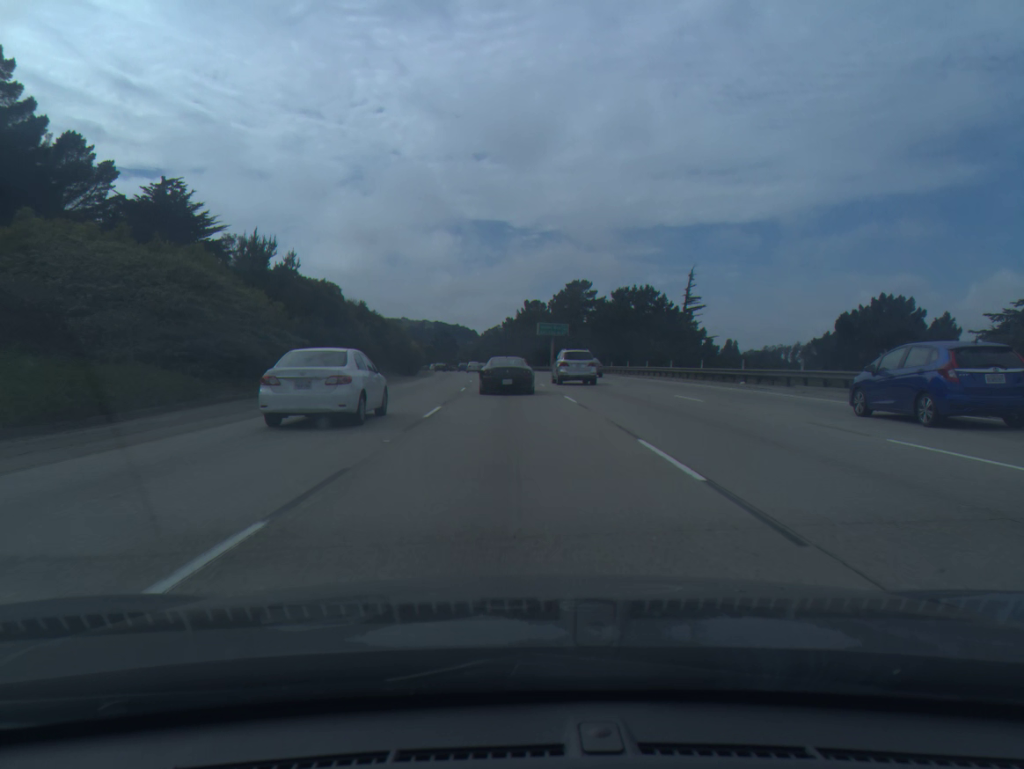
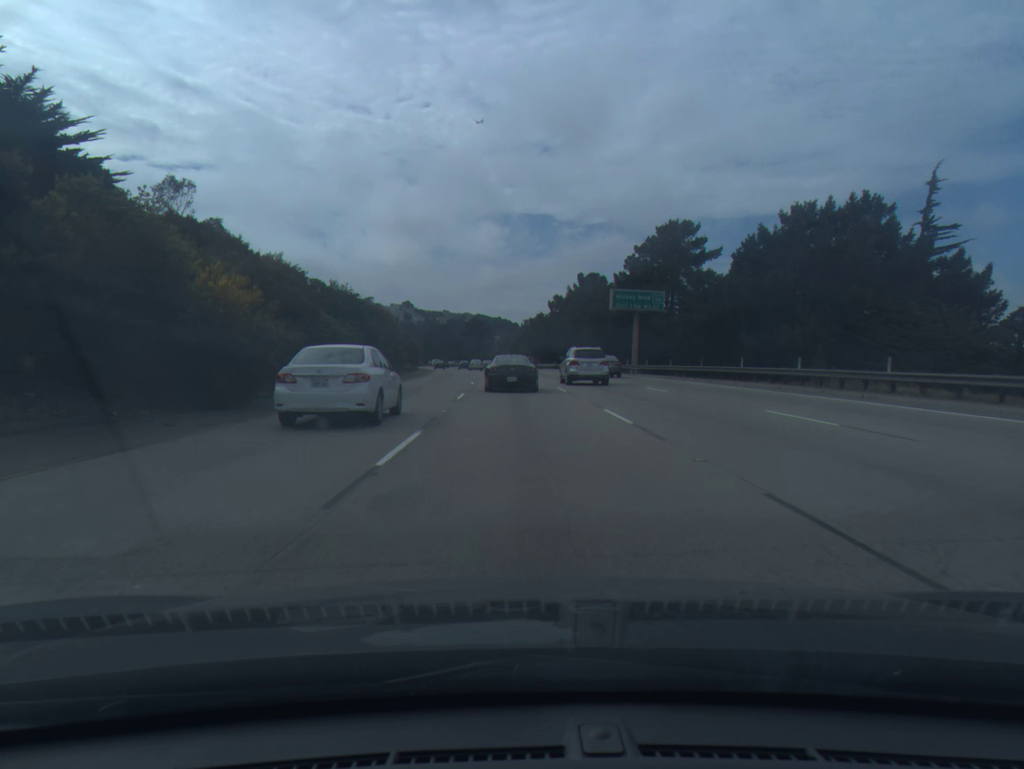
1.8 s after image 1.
(-1.4, +51.7) m; -3°
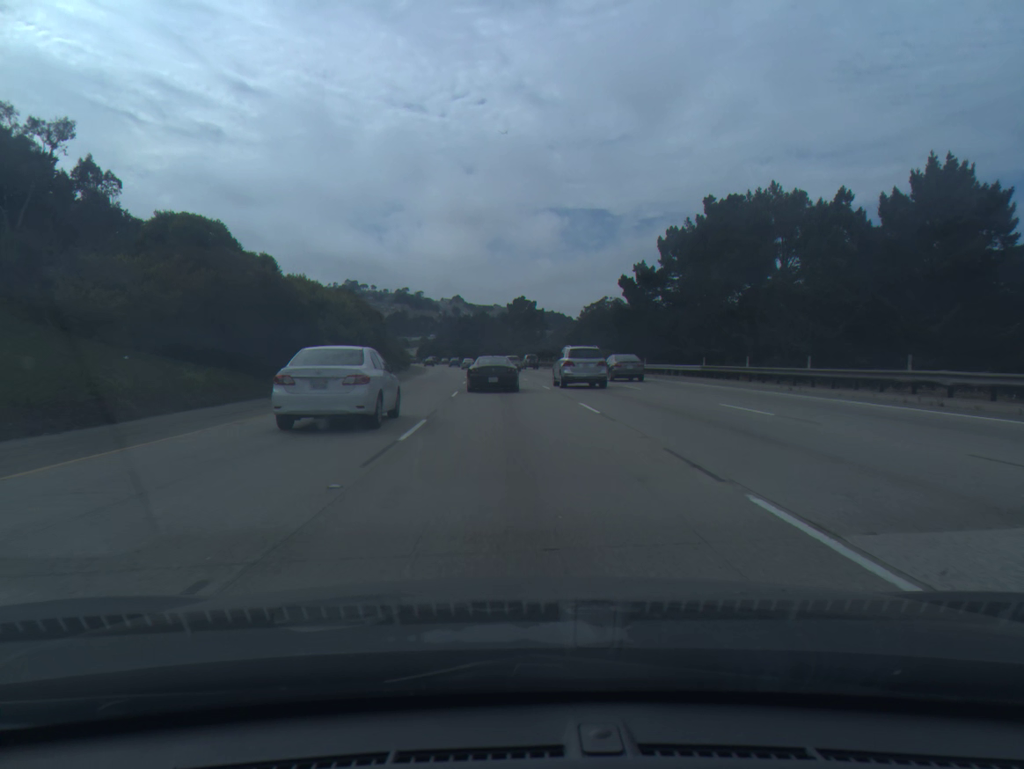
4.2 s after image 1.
(-2.4, +69.8) m; -4°
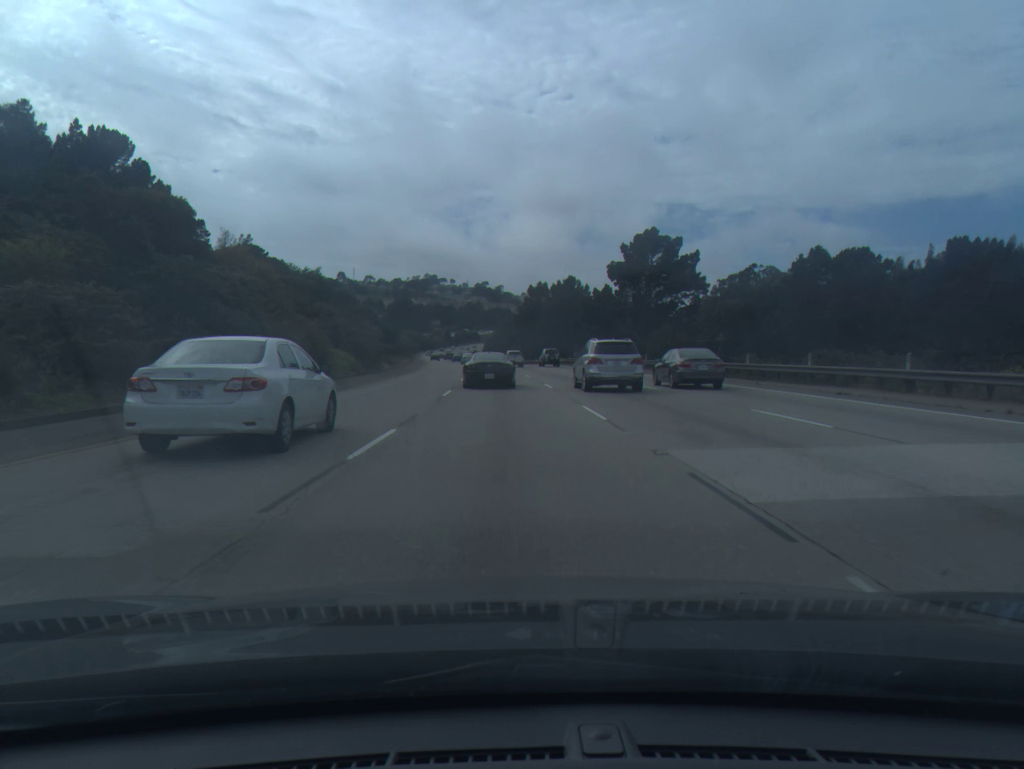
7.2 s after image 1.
(-4.7, +90.1) m; -6°
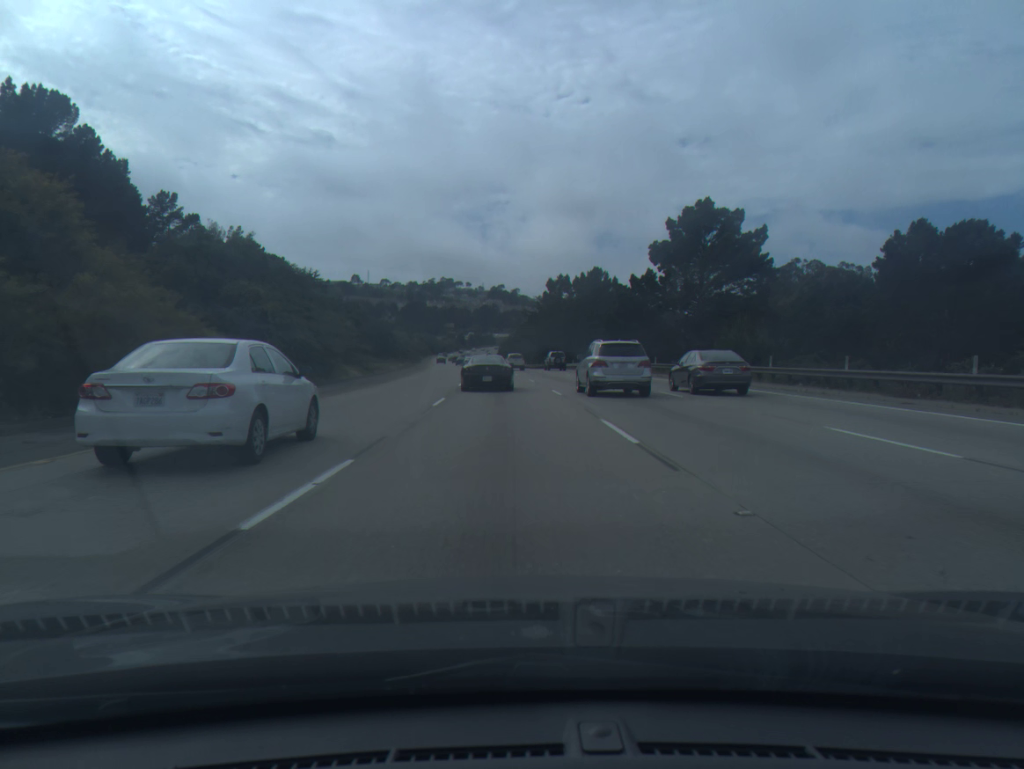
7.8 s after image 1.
(-0.2, +18.3) m; -1°
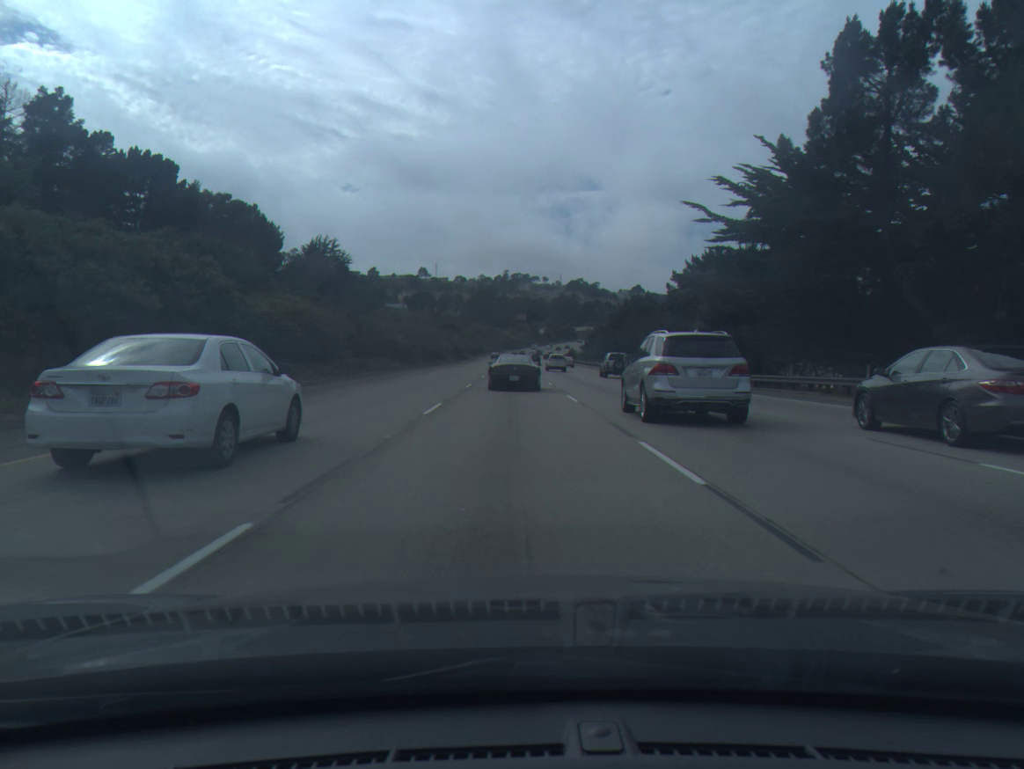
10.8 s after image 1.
(-4.6, +91.1) m; -6°
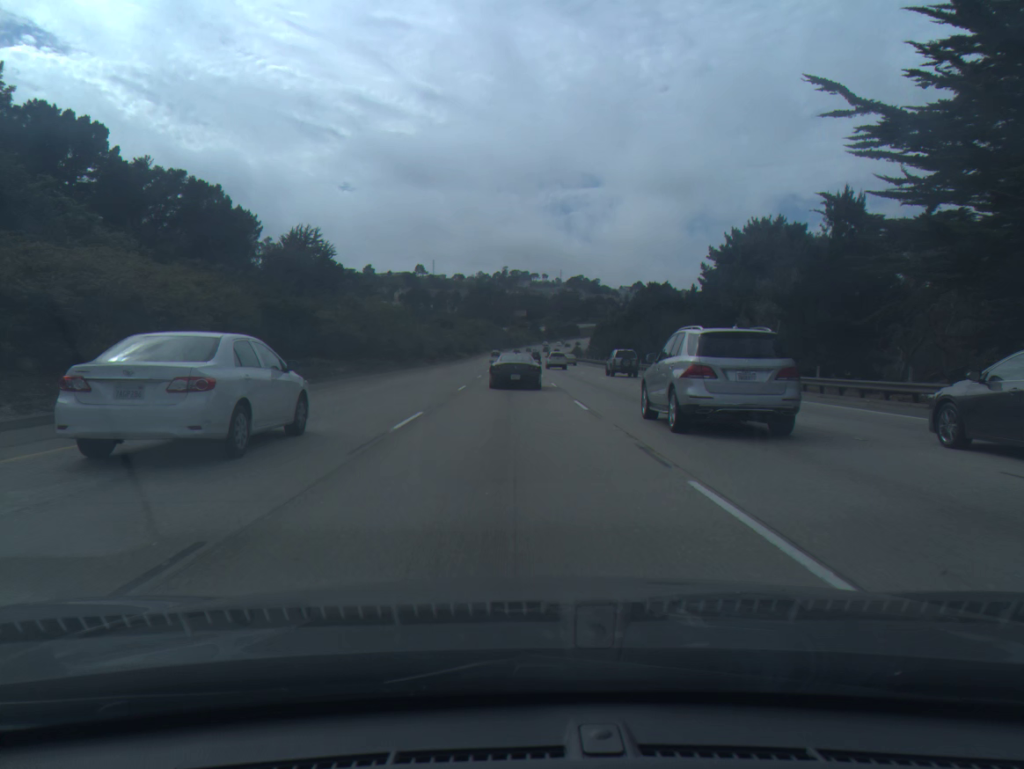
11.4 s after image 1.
(-0.1, +18.2) m; 0°
